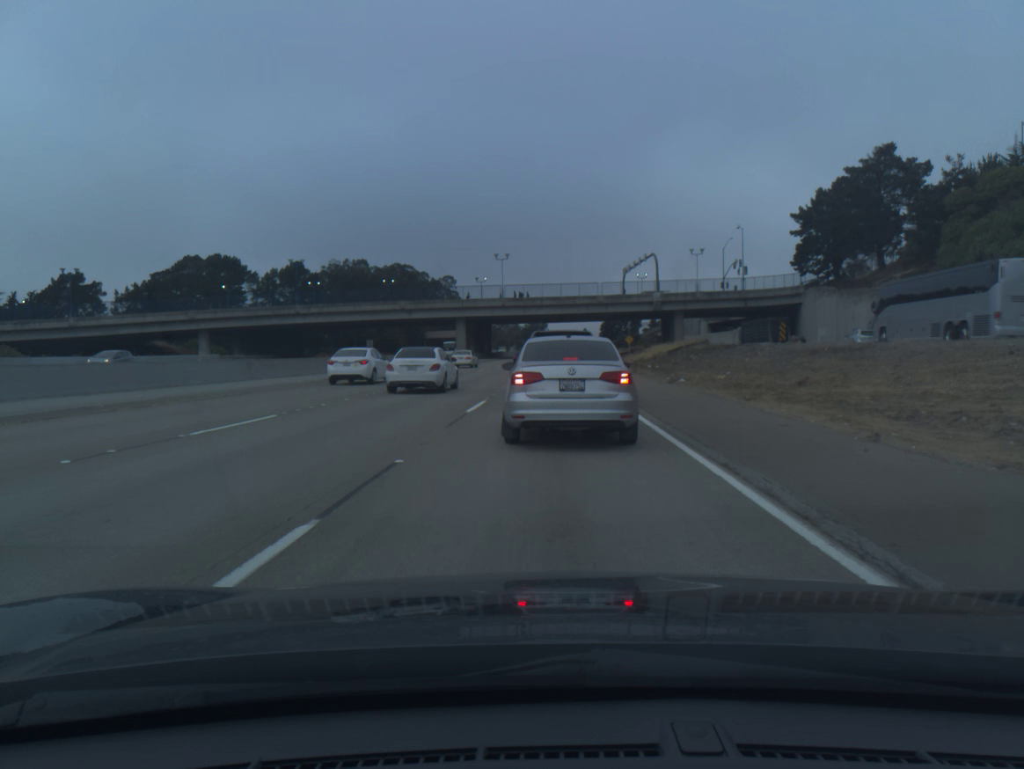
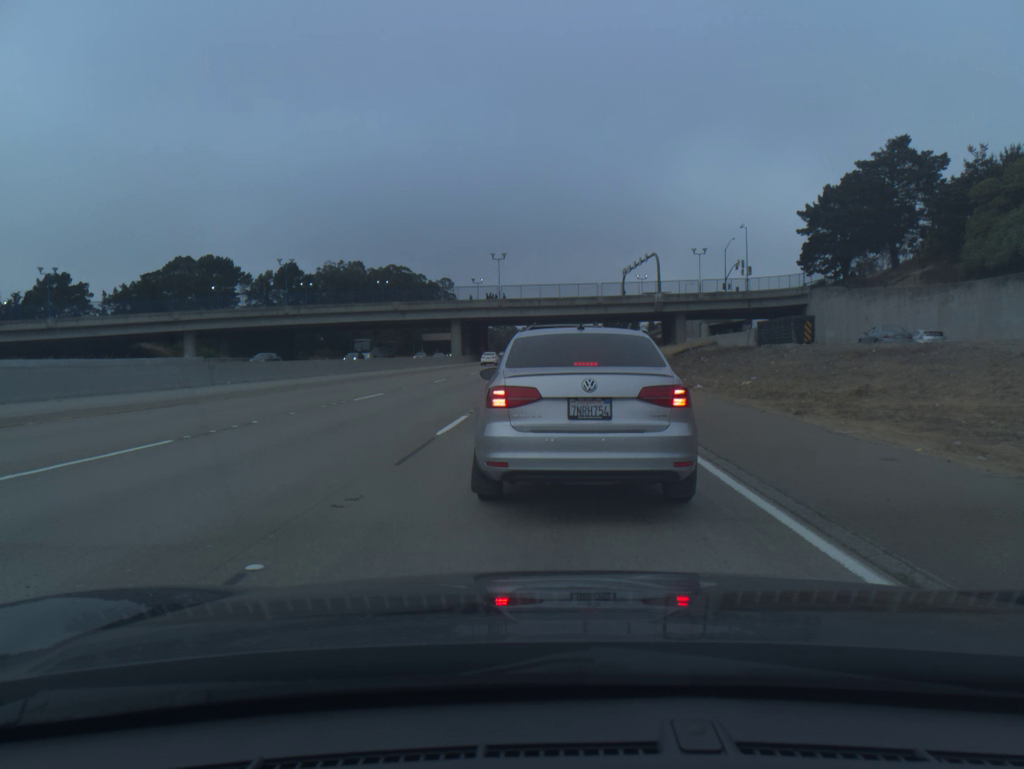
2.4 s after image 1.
(+0.1, +4.4) m; 0°
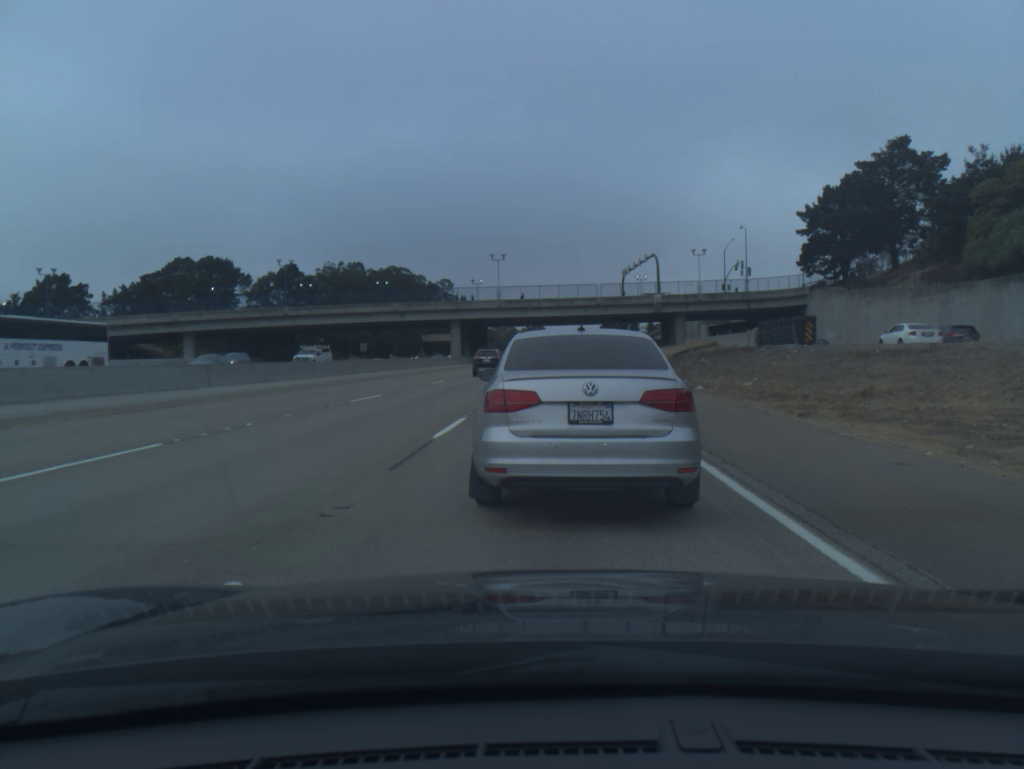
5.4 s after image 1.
(0.0, +0.3) m; 0°
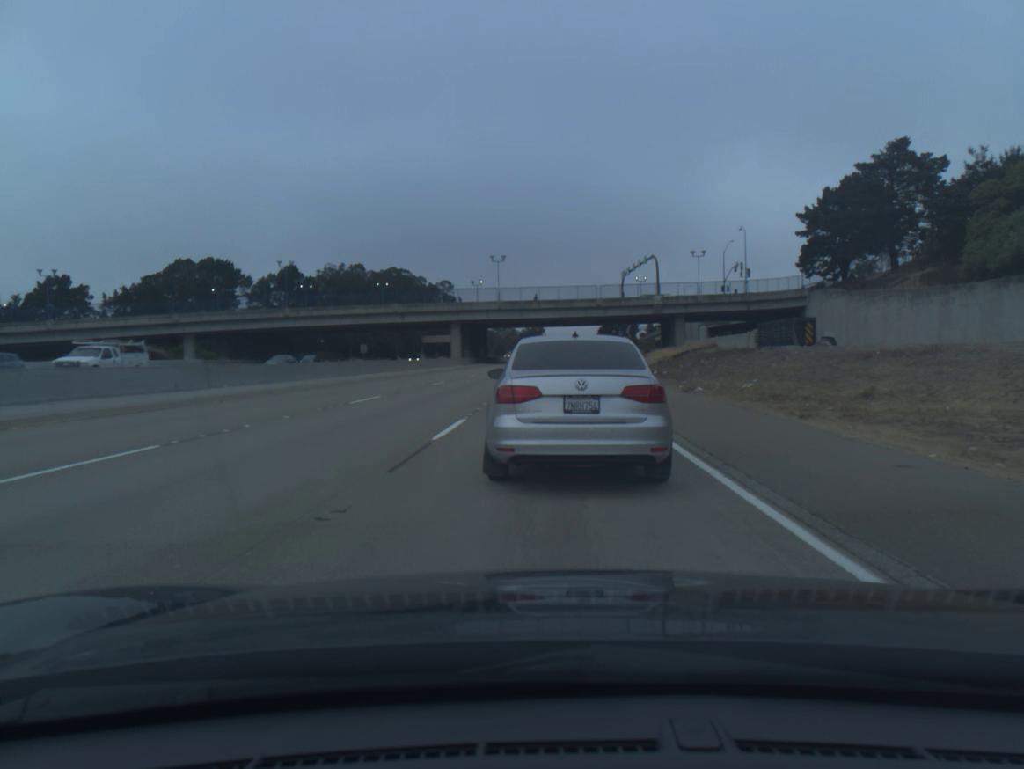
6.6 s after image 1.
(0.0, +0.1) m; 0°
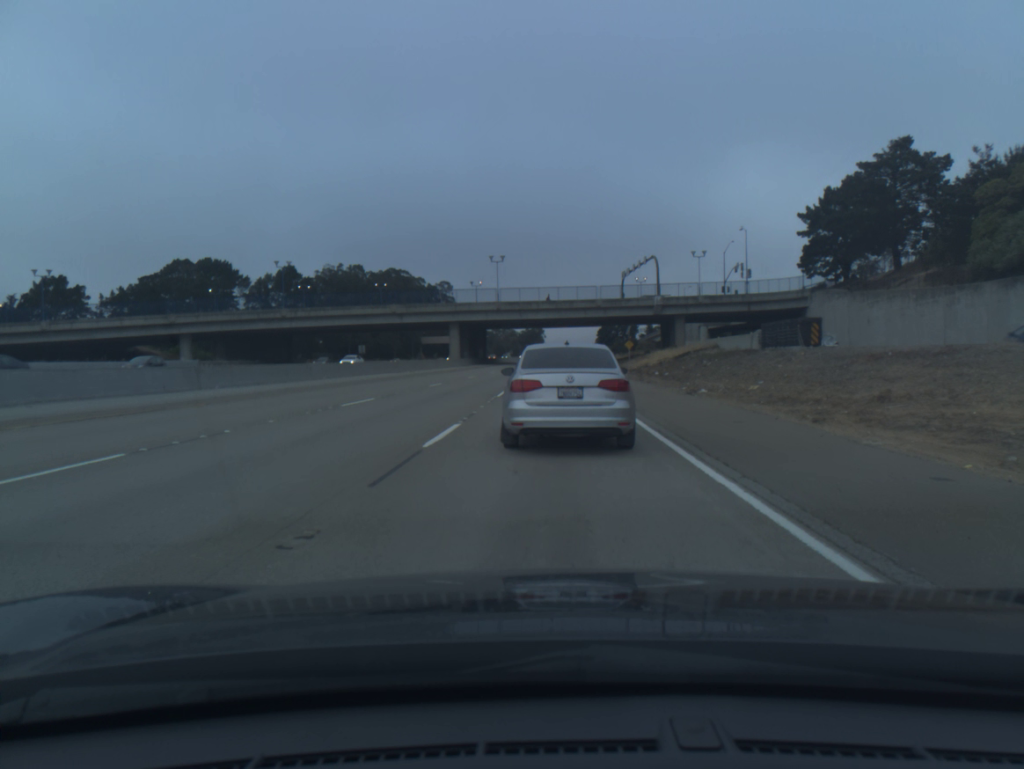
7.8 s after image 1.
(0.0, +0.8) m; 0°
